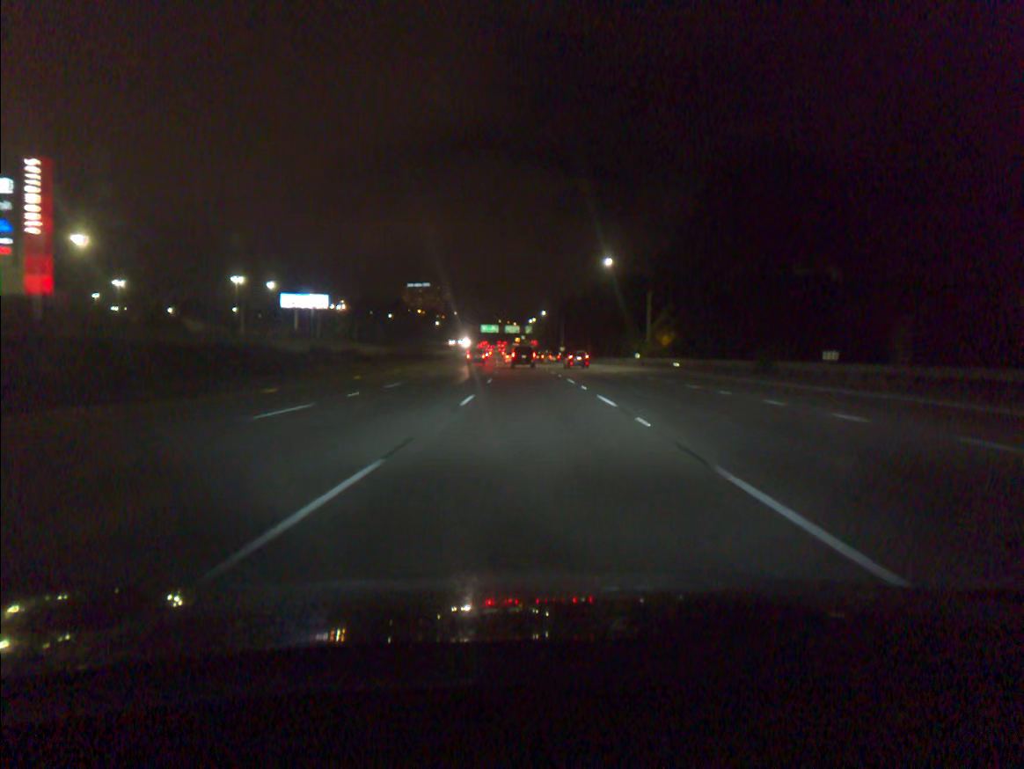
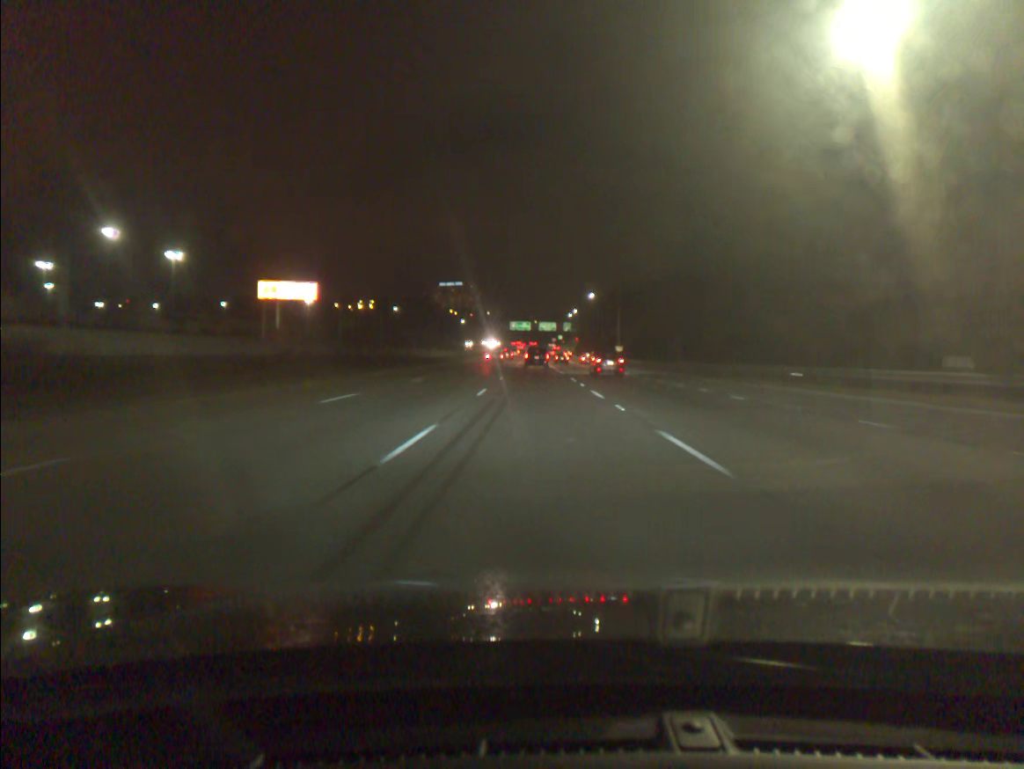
(-1.3, +54.3) m; -3°
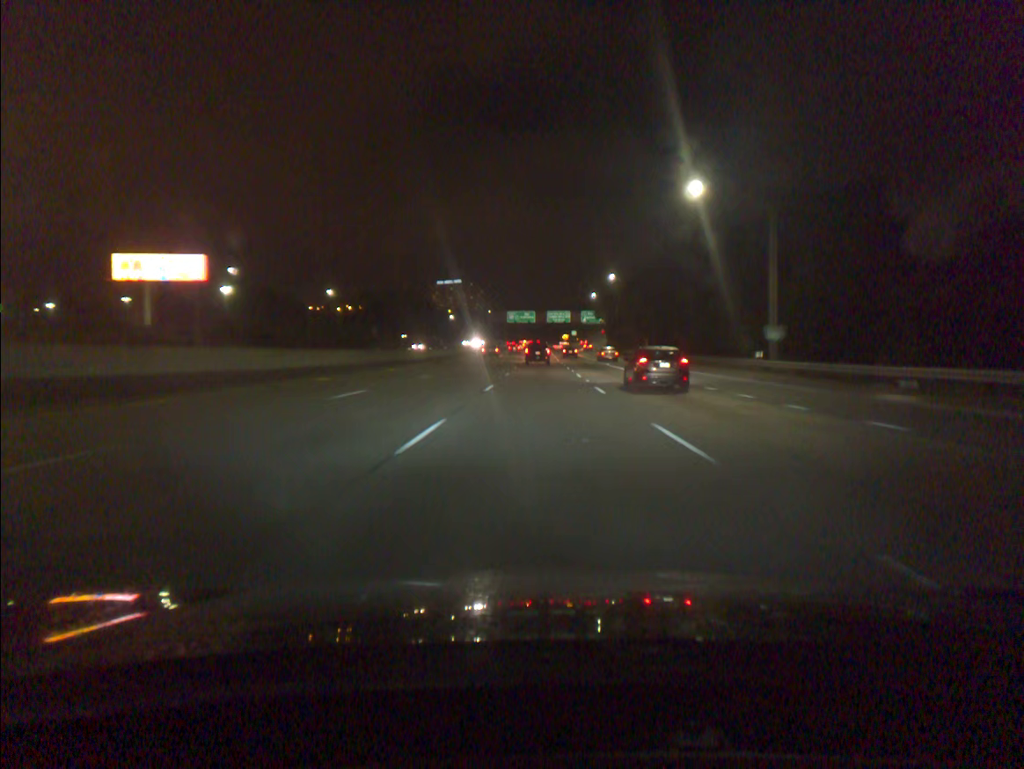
(-0.7, +72.1) m; 0°
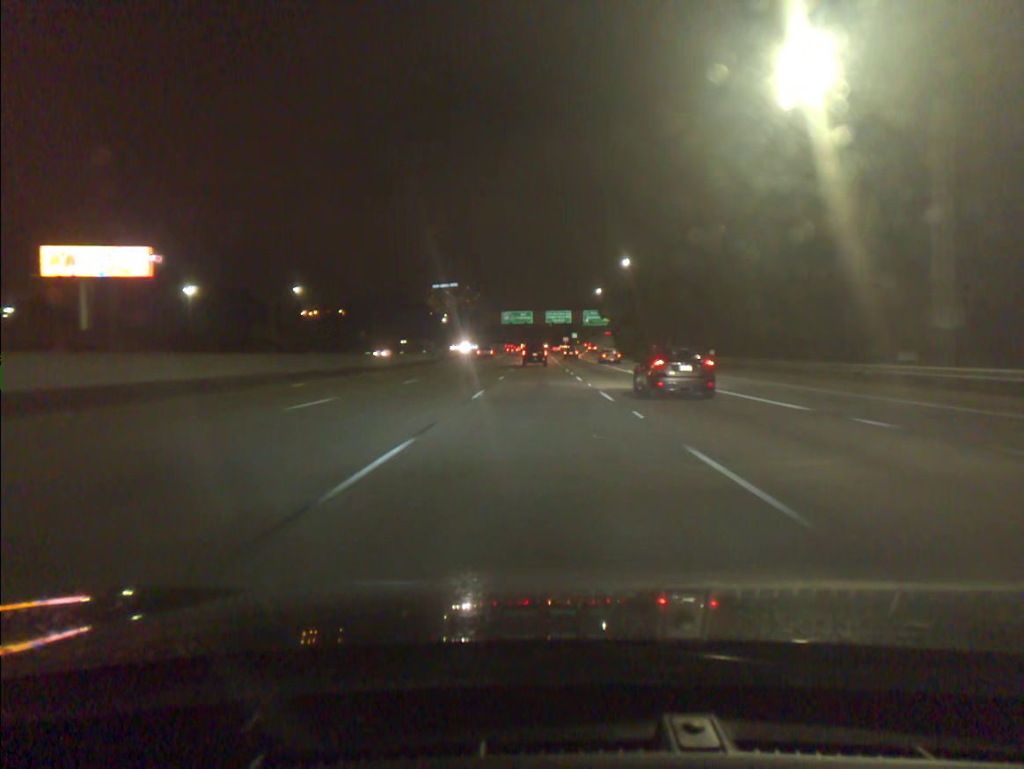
(0.0, +17.9) m; 0°
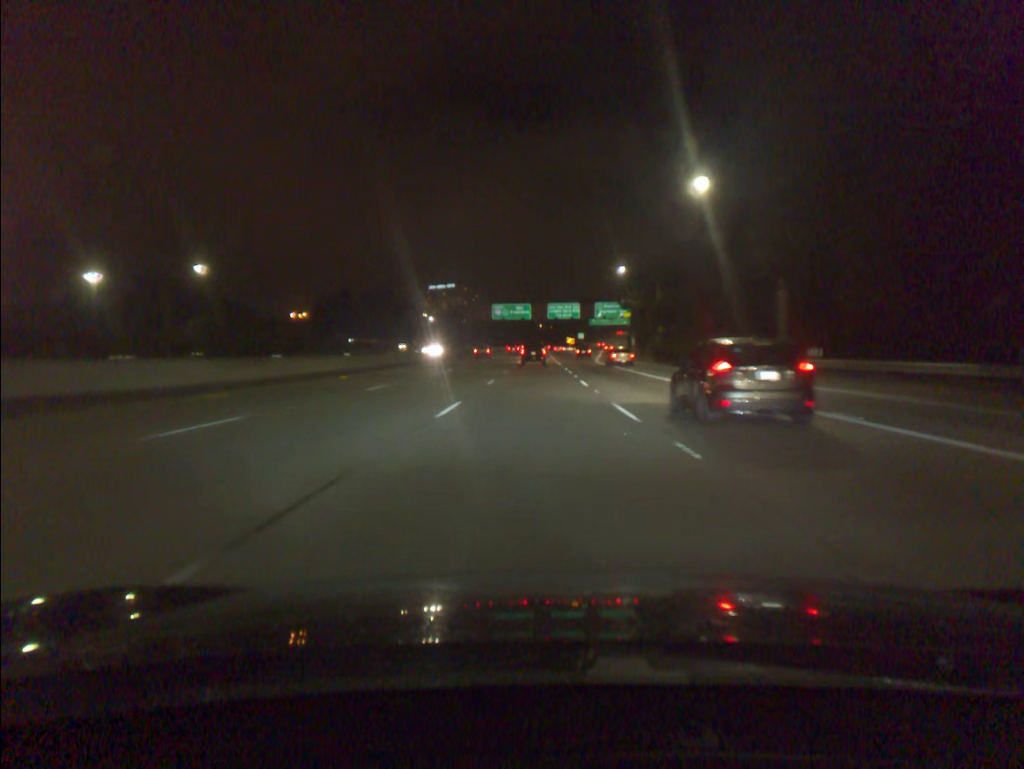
(0.0, +35.7) m; 0°
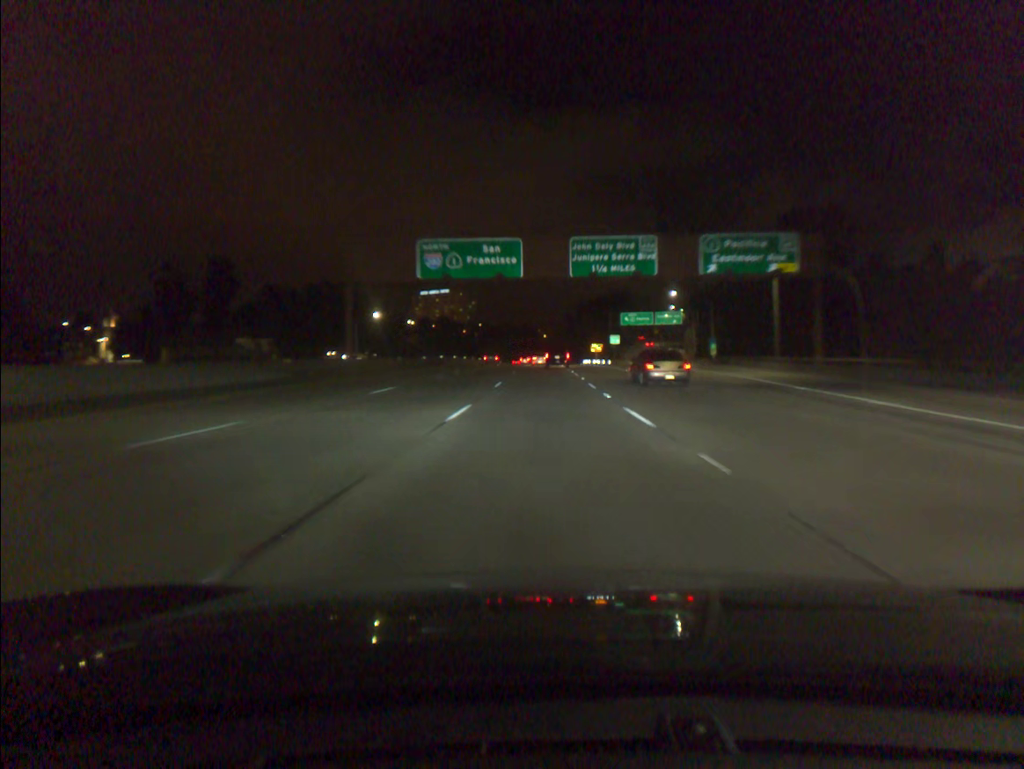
(-0.5, +88.1) m; 0°
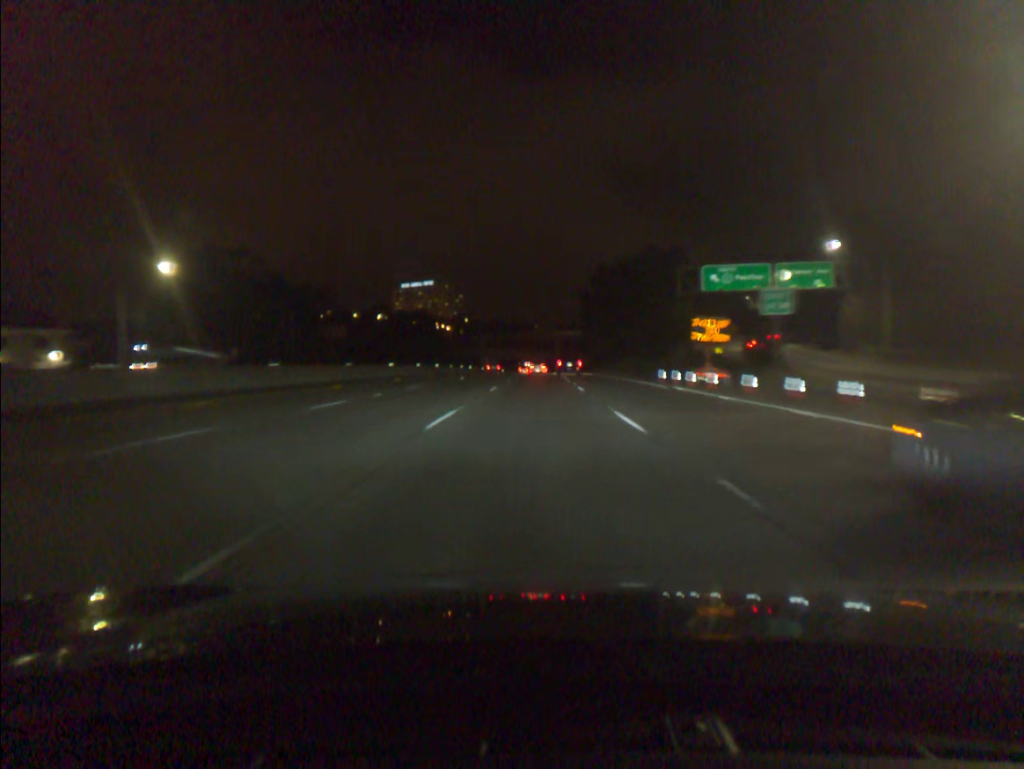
(+0.4, +88.4) m; 0°
